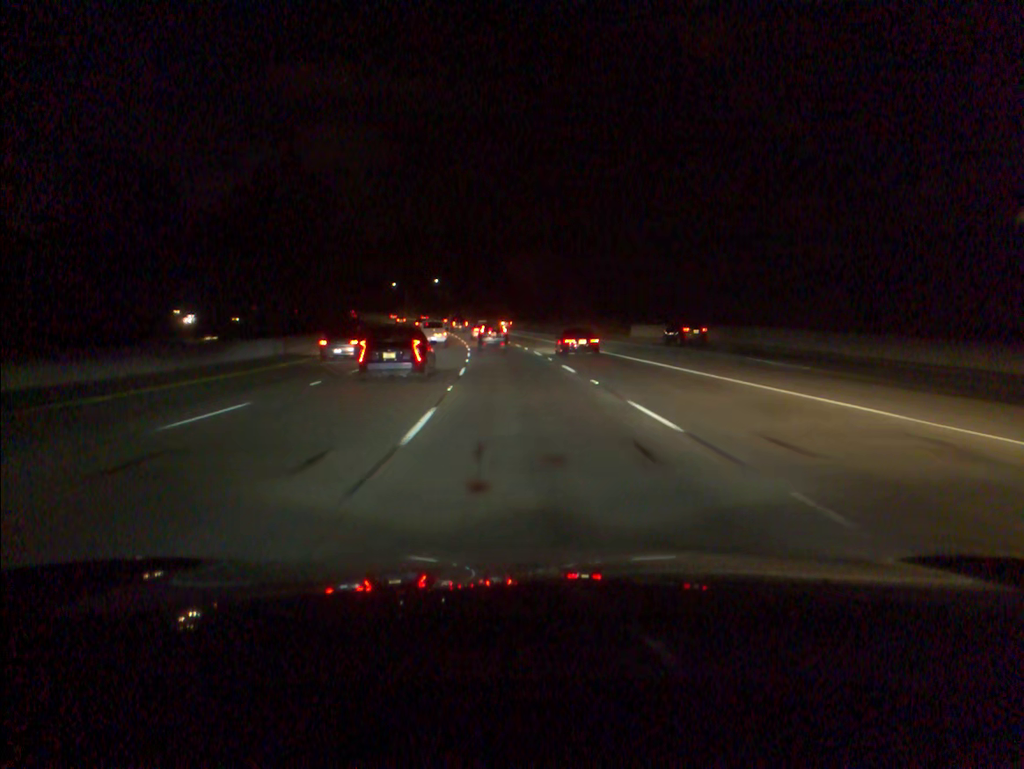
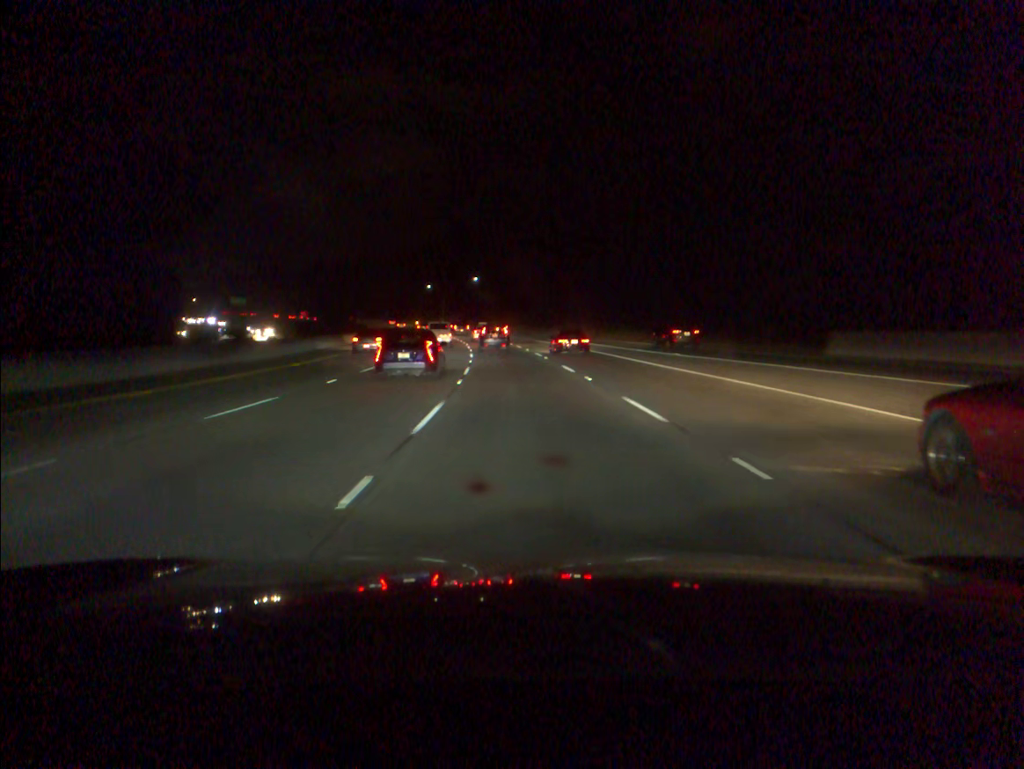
(-1.5, +42.3) m; -4°
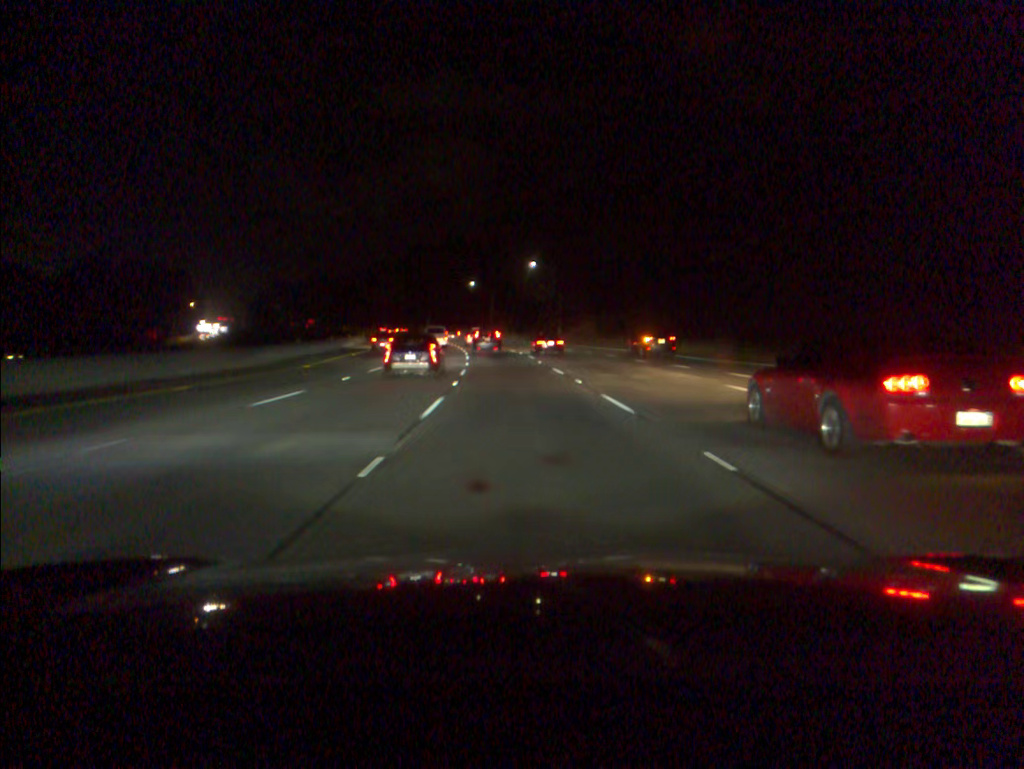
(-2.4, +56.1) m; -5°
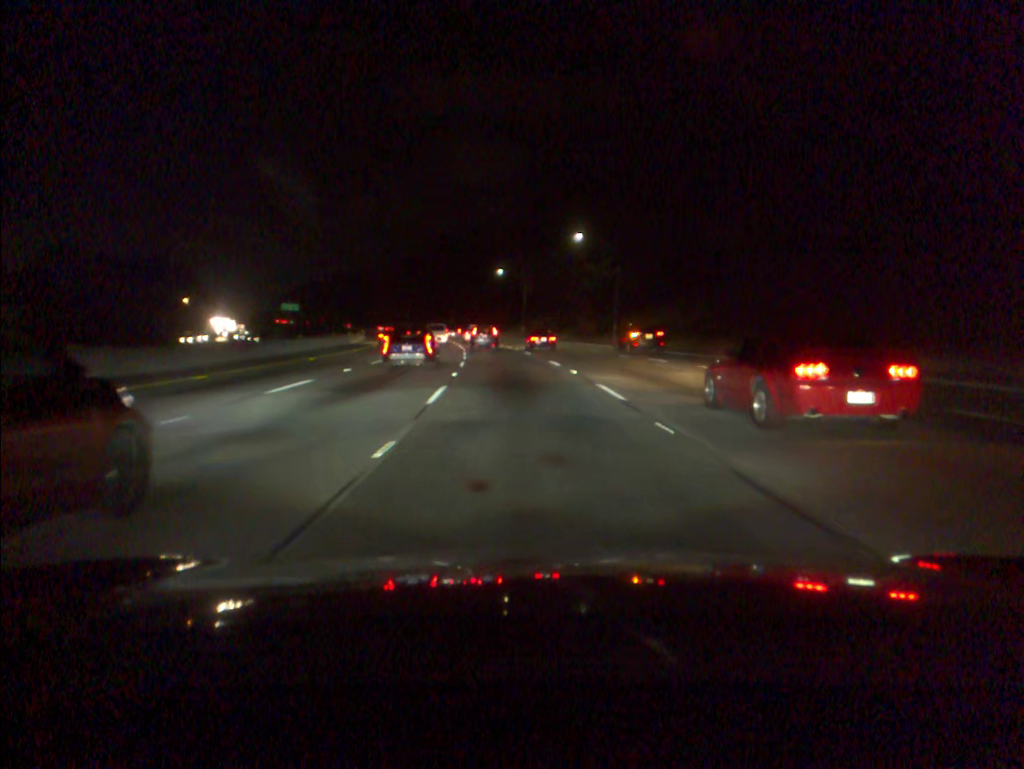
(-0.6, +28.3) m; -2°
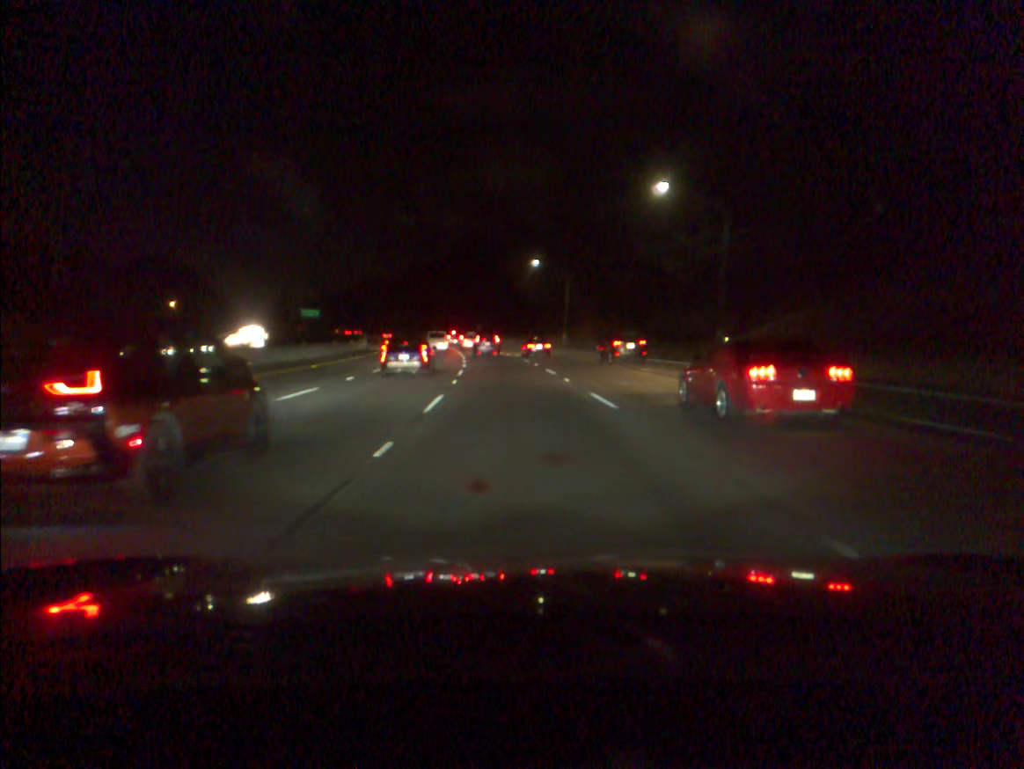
(-0.7, +28.5) m; -3°
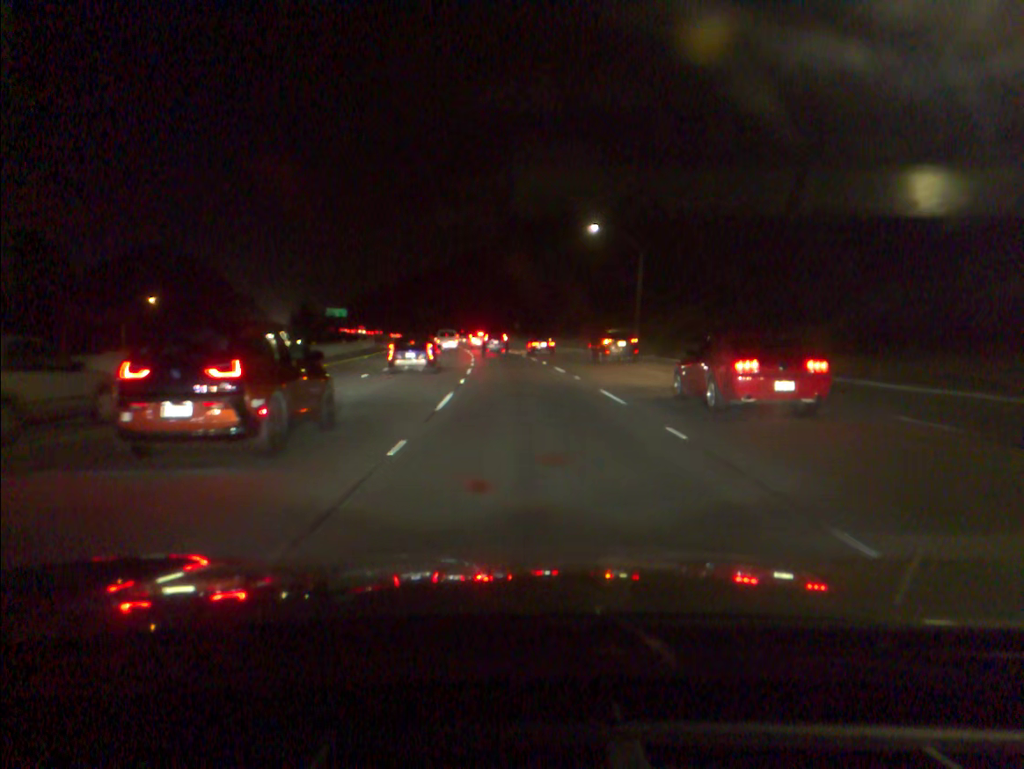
(-0.8, +29.1) m; -3°
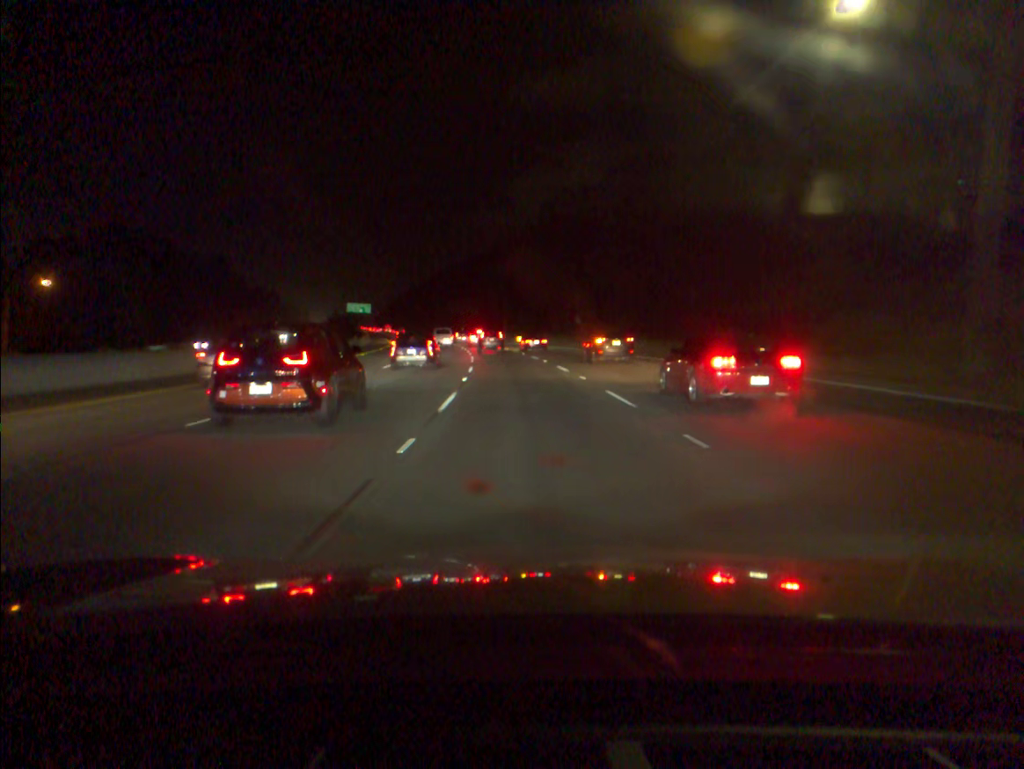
(-1.4, +44.3) m; -4°
